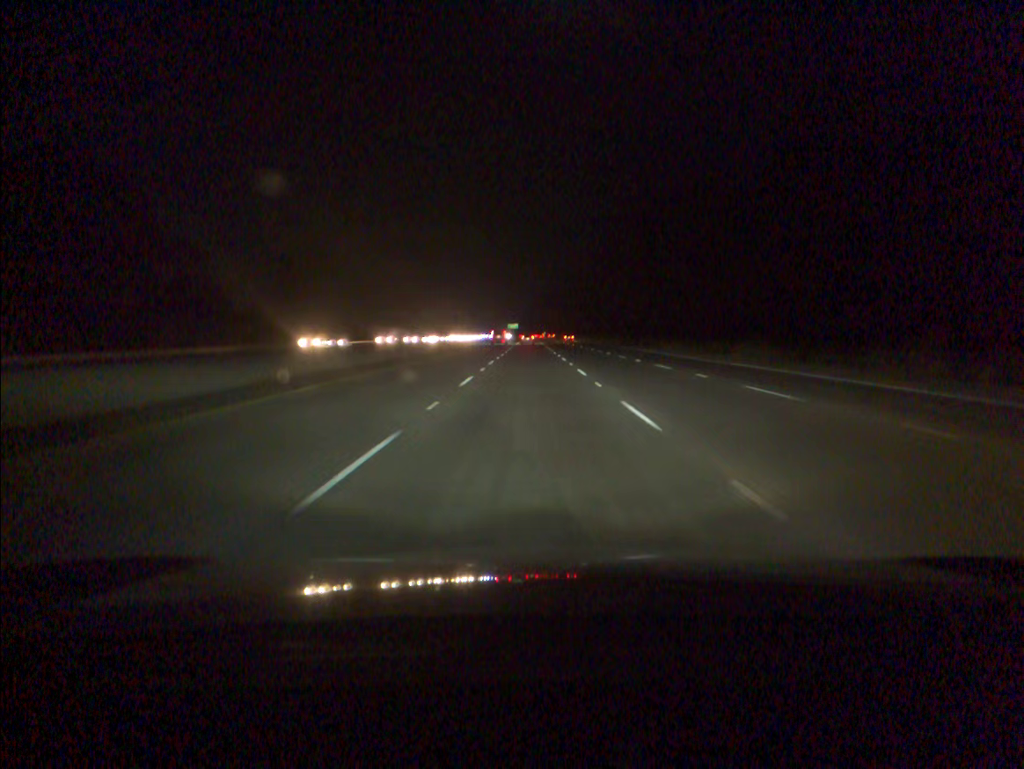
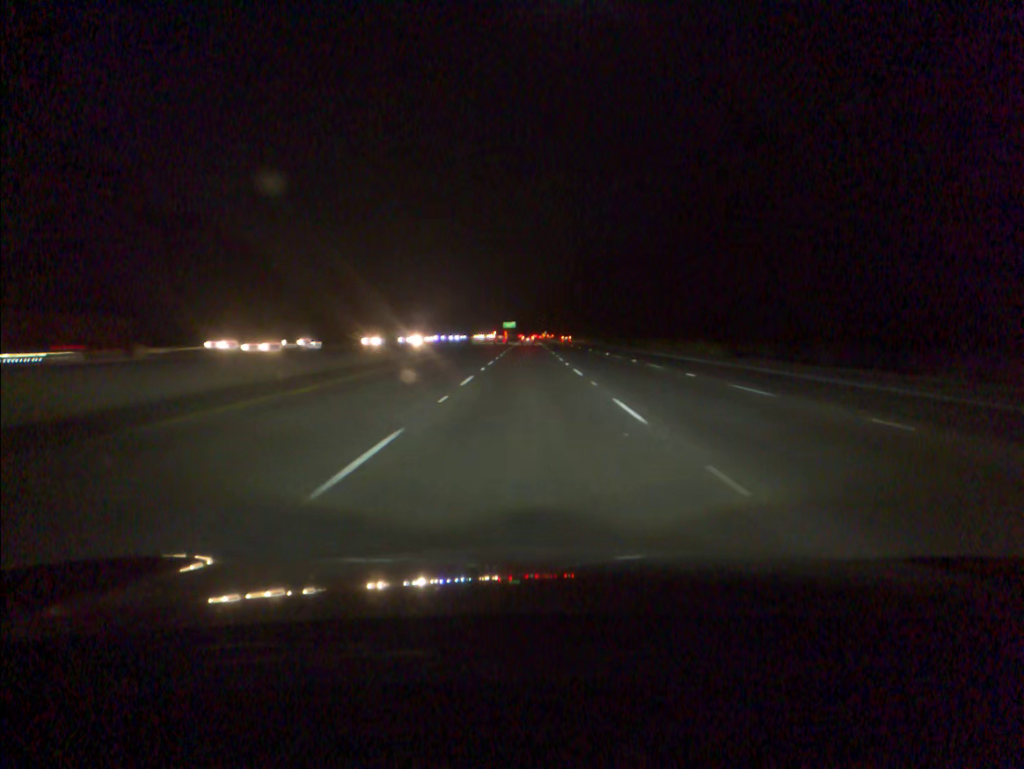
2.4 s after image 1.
(0.0, +72.0) m; 0°
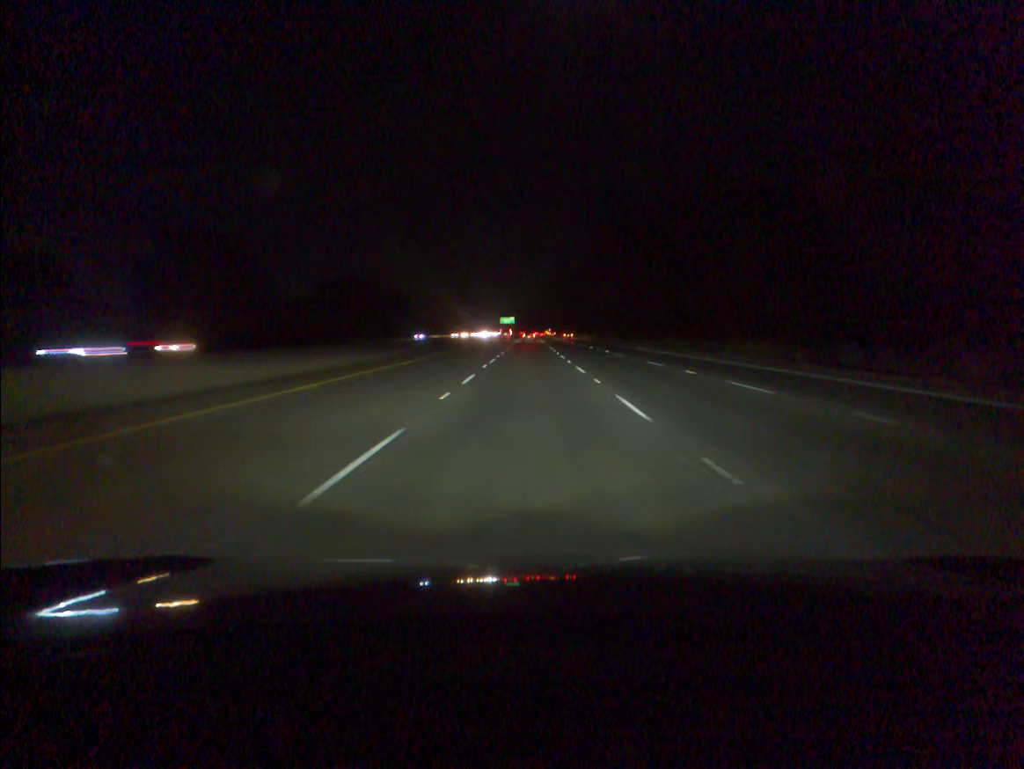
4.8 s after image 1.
(-0.2, +72.4) m; 0°
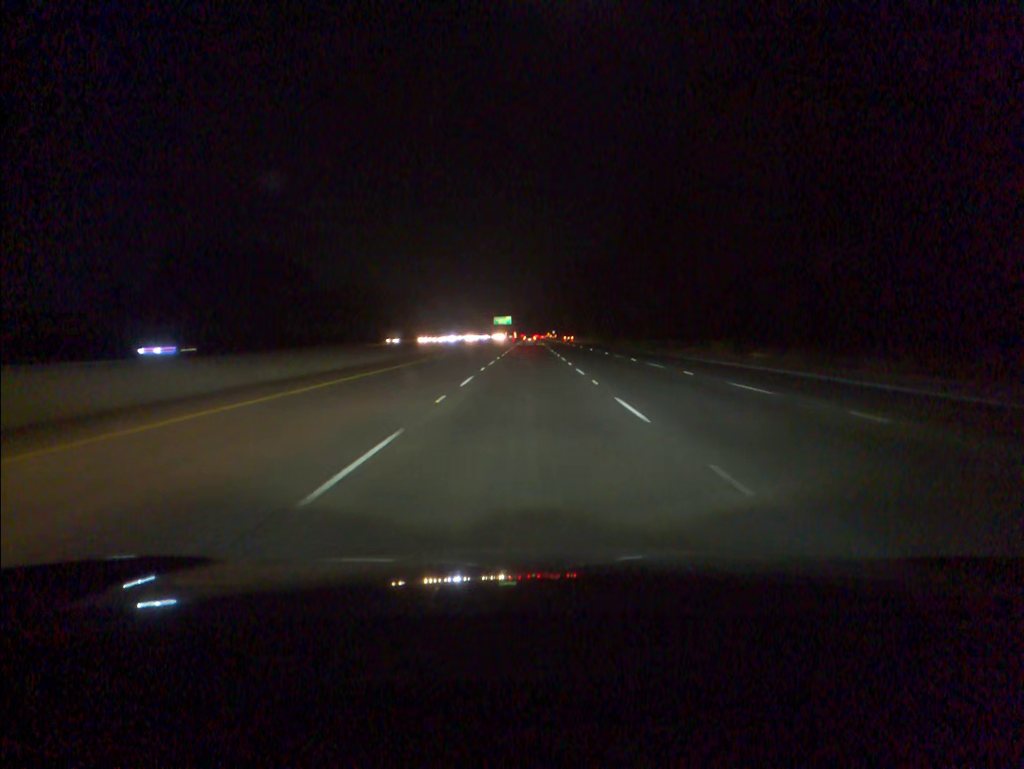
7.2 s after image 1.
(0.0, +73.0) m; 0°
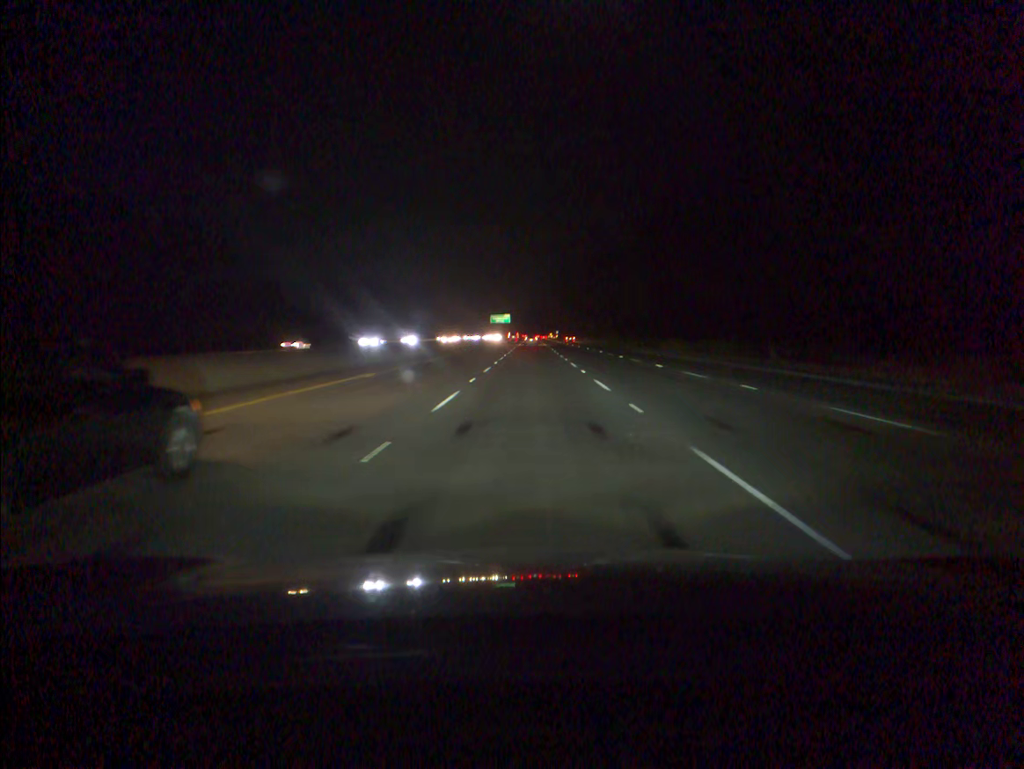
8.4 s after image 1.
(-0.1, +36.6) m; 0°
